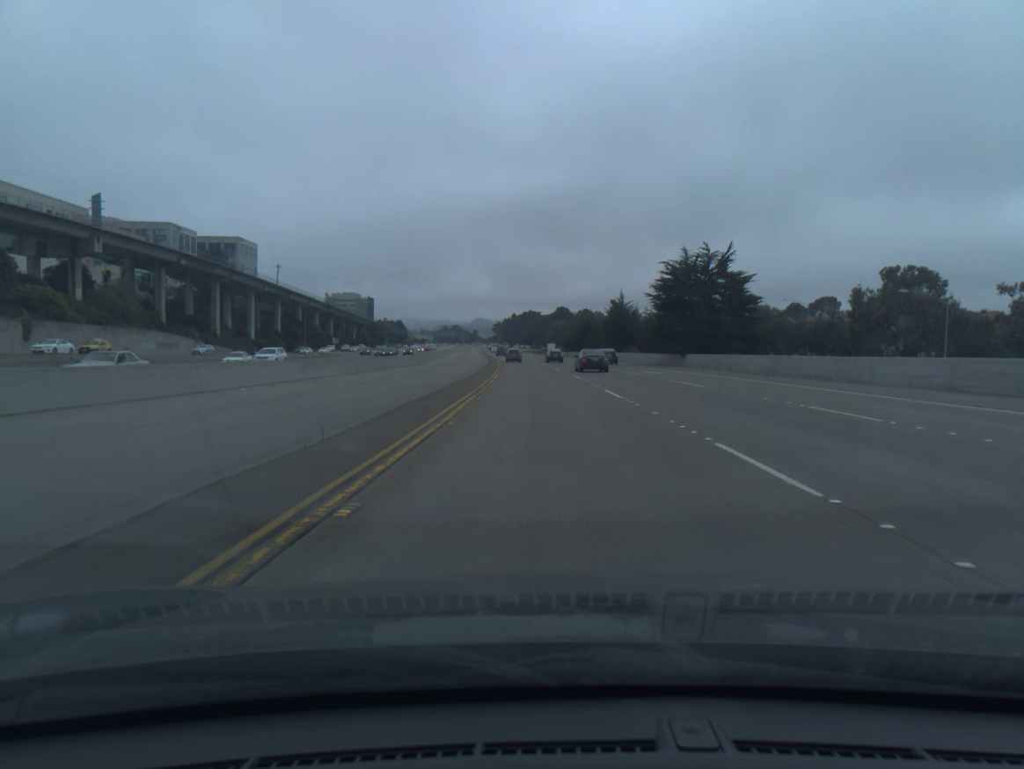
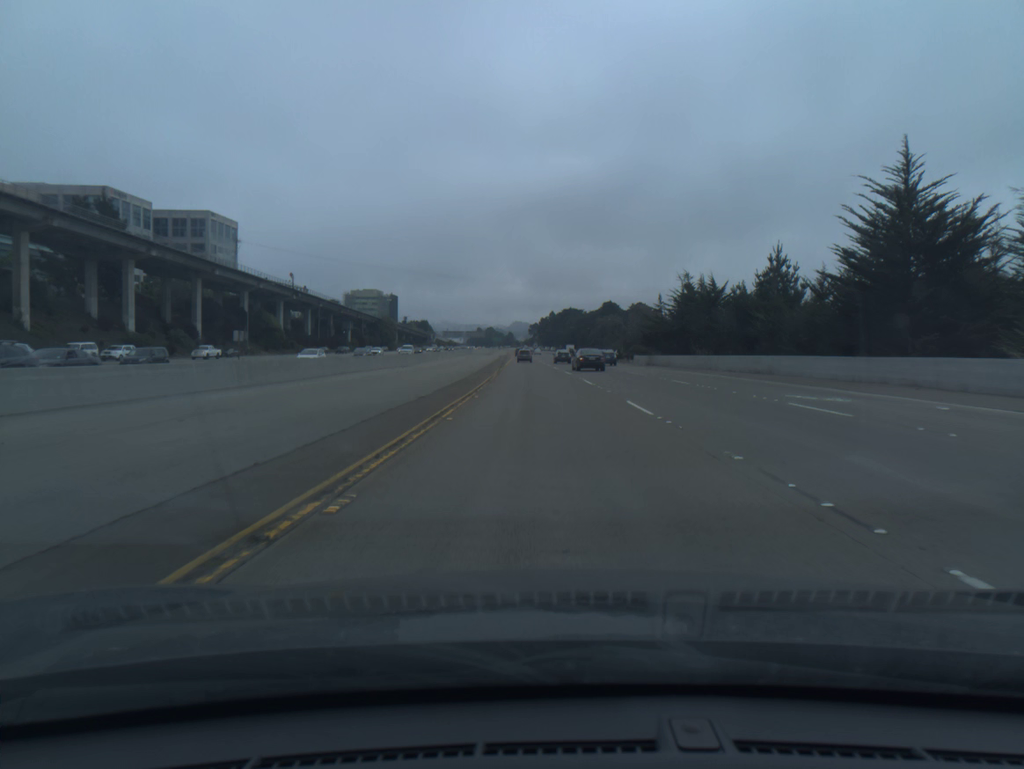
(-1.8, +71.6) m; -3°
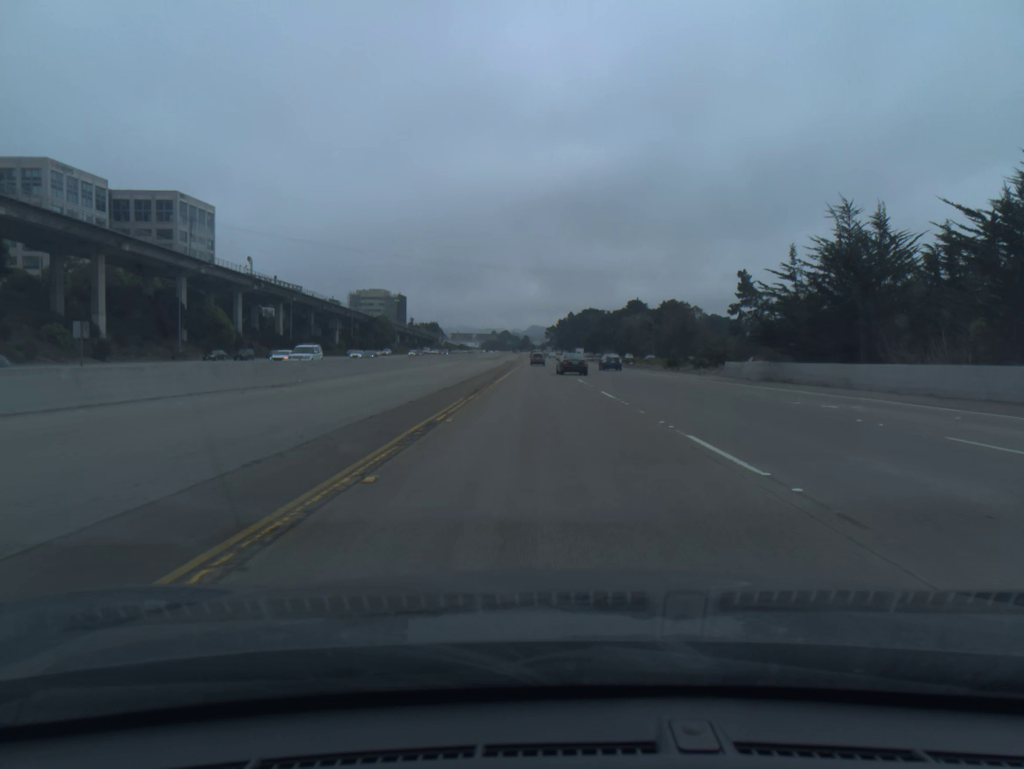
(-0.4, +35.6) m; -1°
